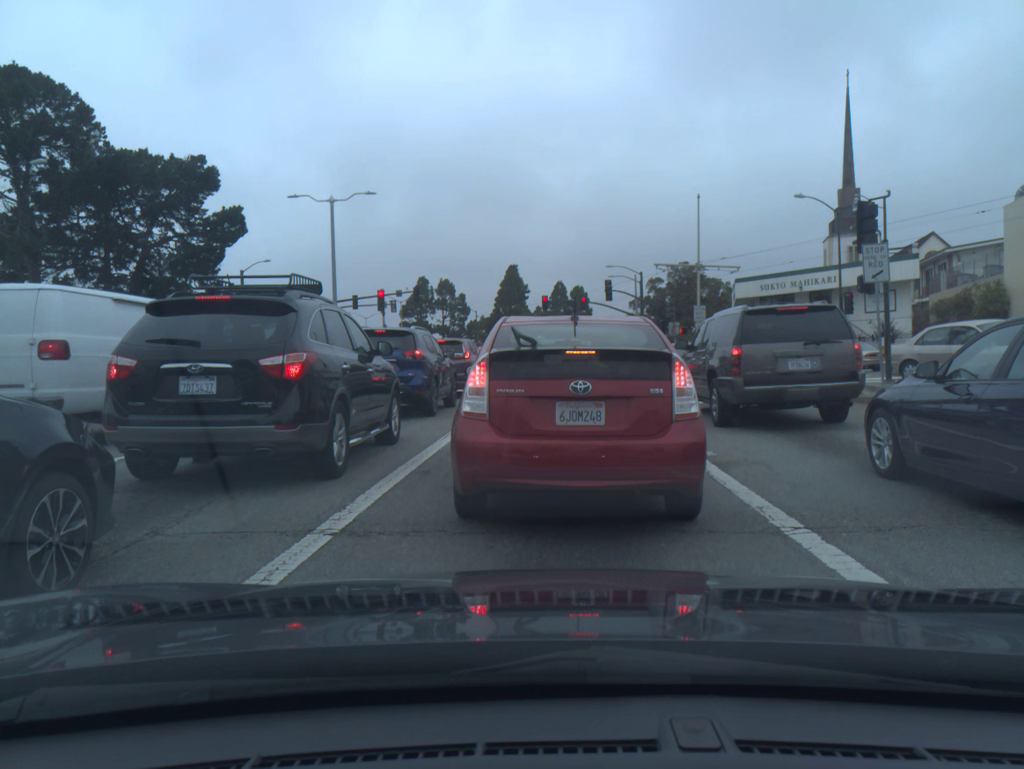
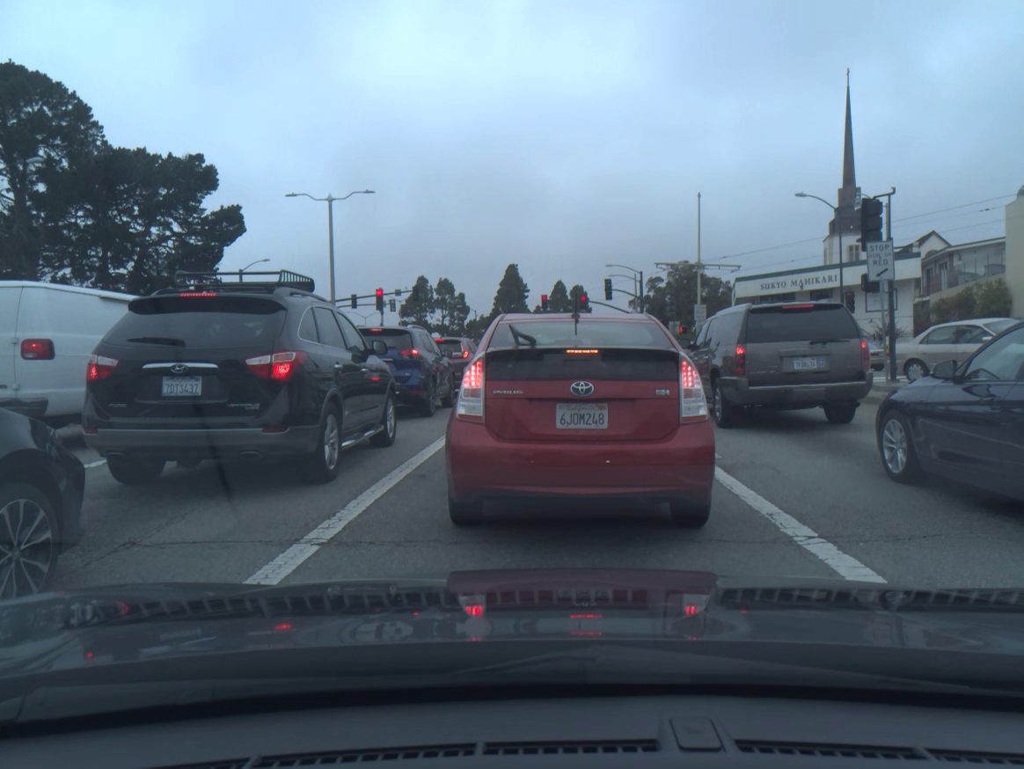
(0.0, +0.3) m; 0°
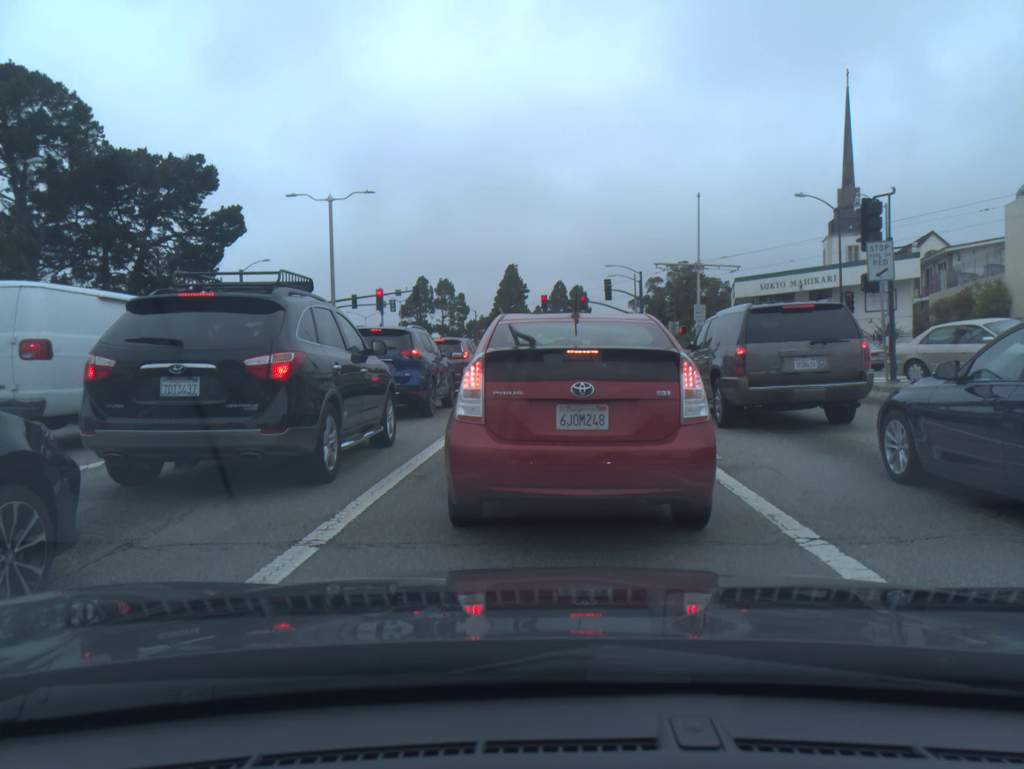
(0.0, 0.0) m; 0°
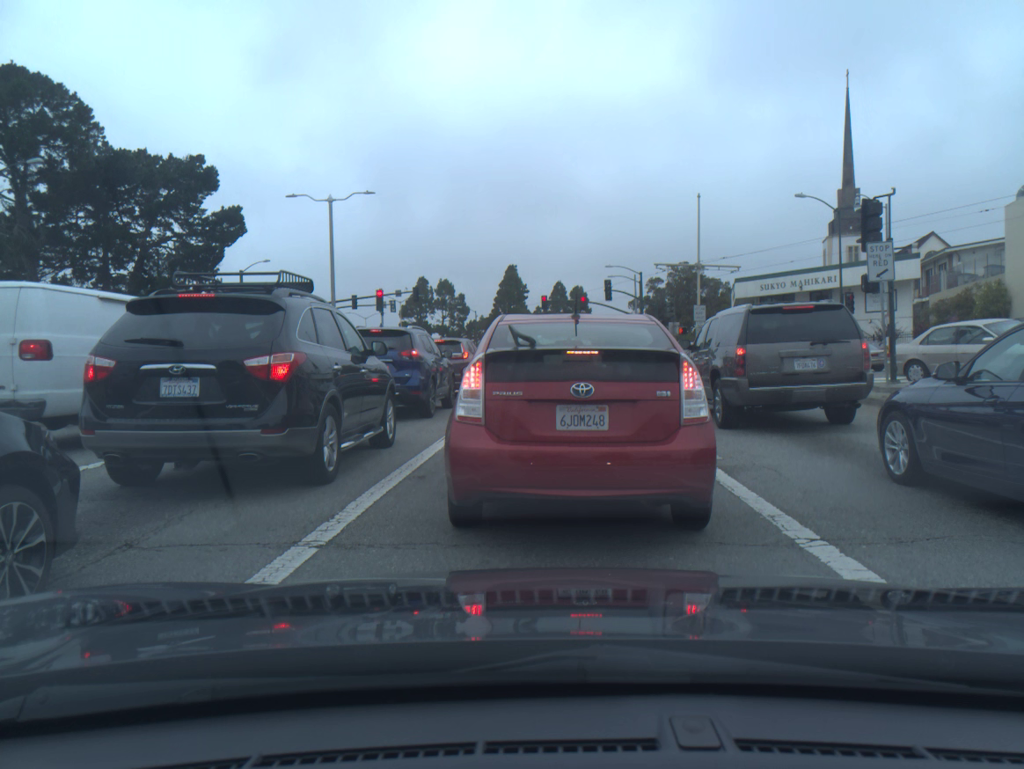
(0.0, -0.1) m; 0°
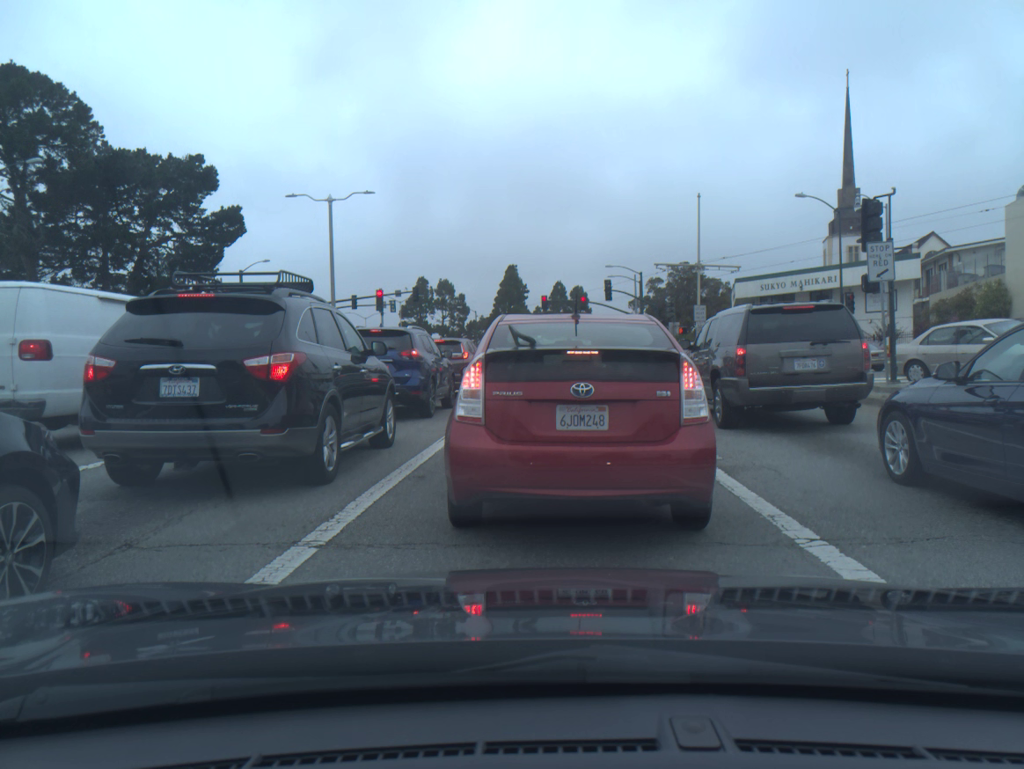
(0.0, 0.0) m; 0°
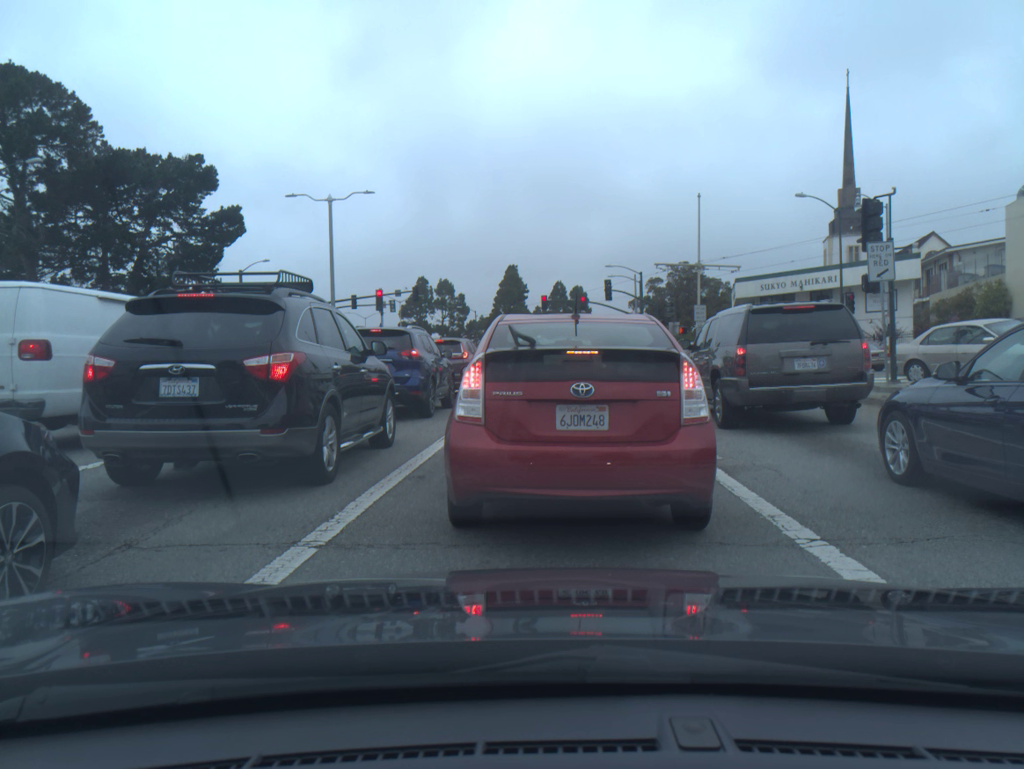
(0.0, 0.0) m; 0°
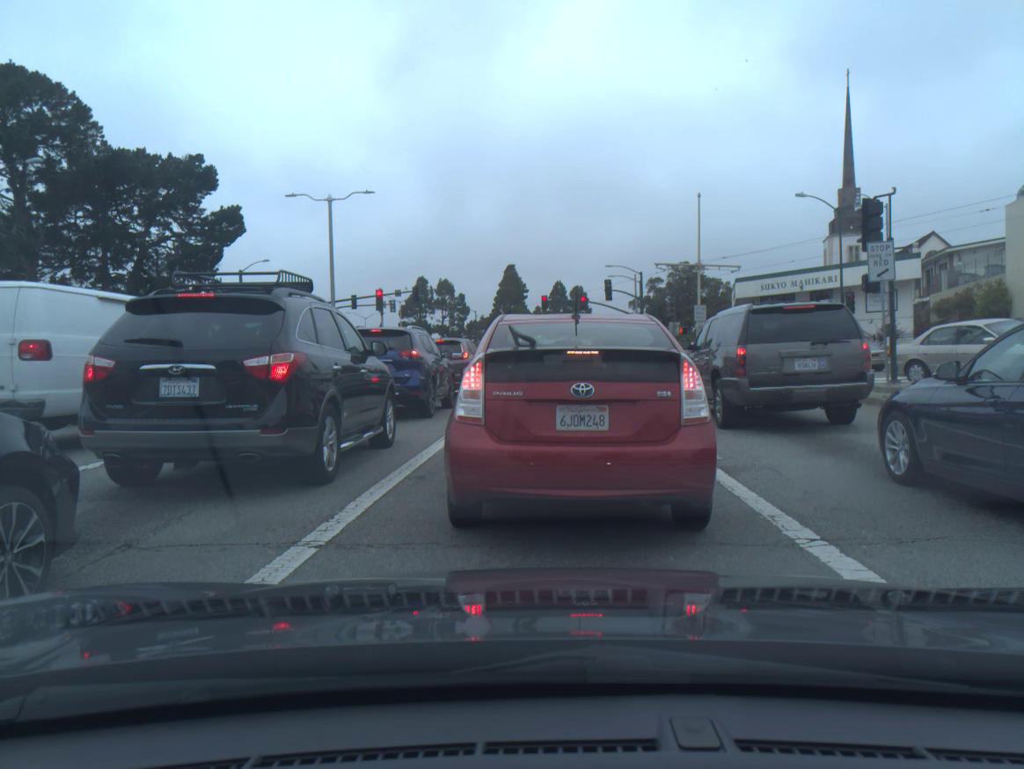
(0.0, 0.0) m; 0°
